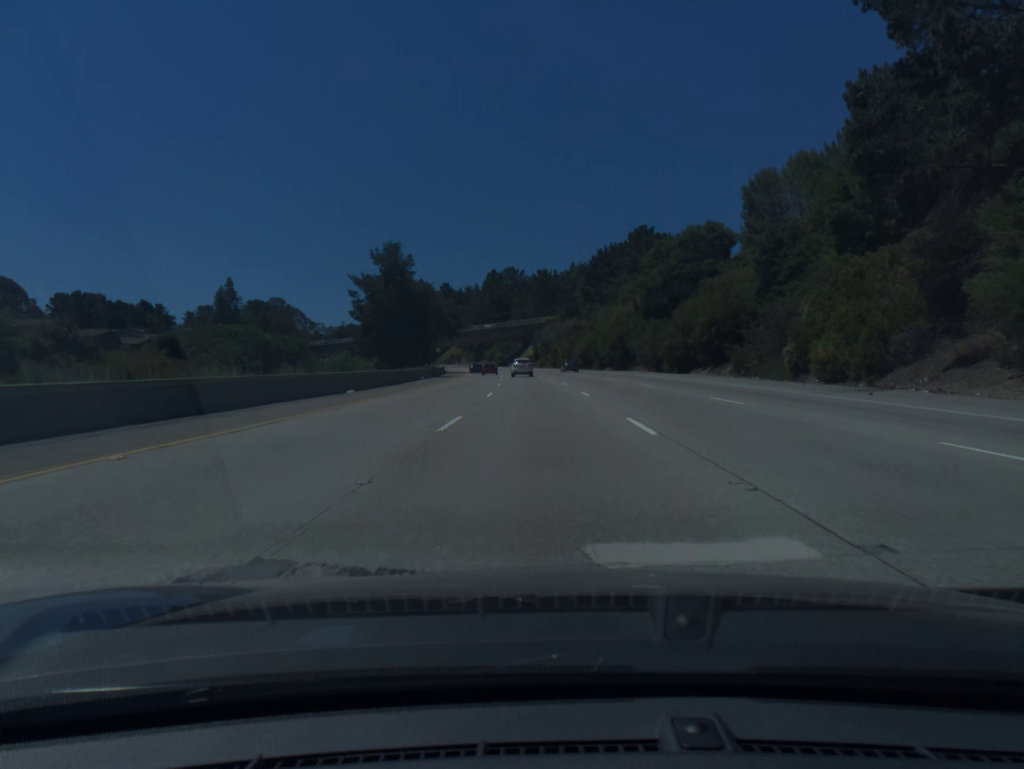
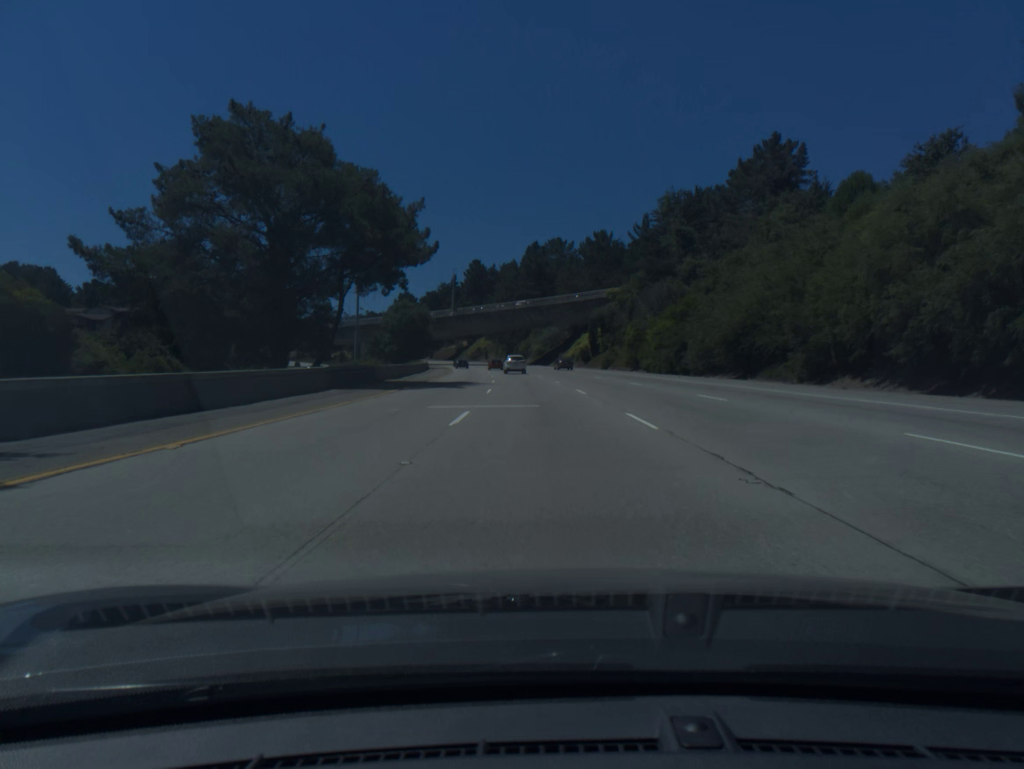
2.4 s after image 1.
(-2.1, +71.7) m; -3°
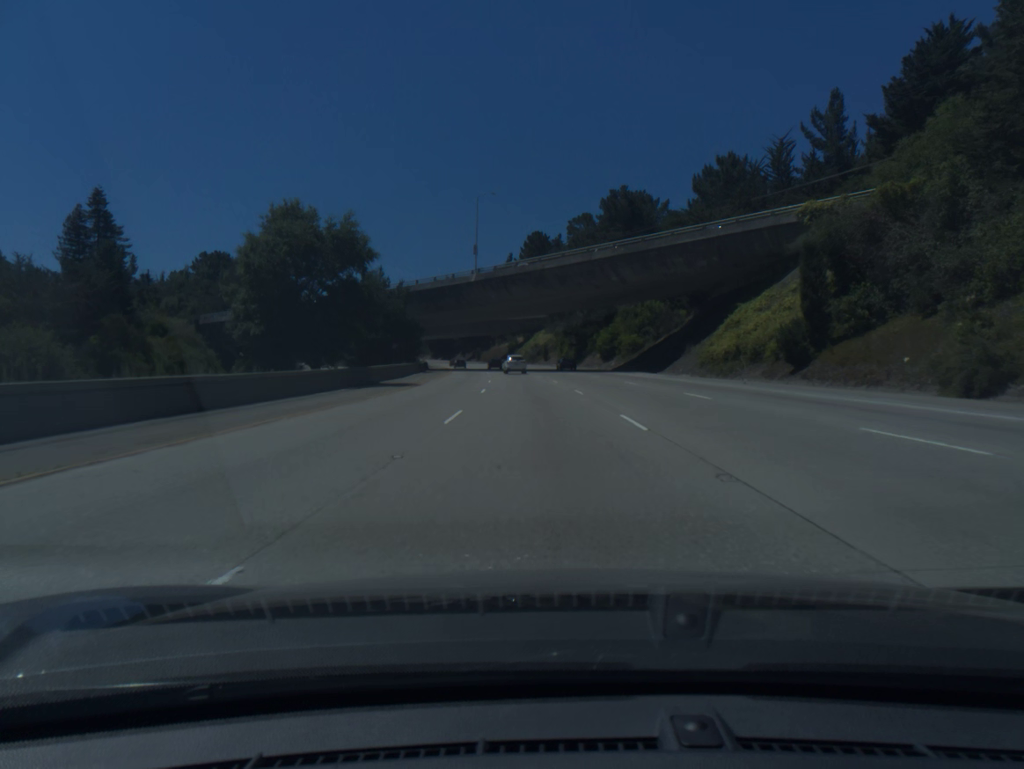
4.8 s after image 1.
(-2.9, +72.1) m; -5°
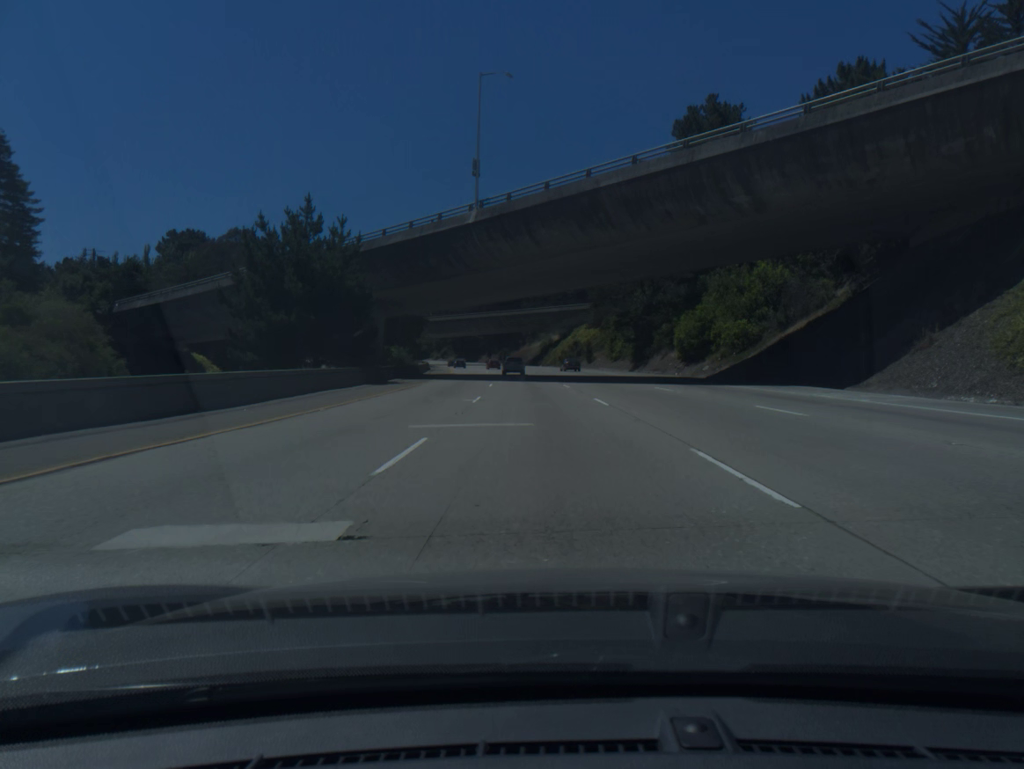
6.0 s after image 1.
(-0.8, +36.2) m; -3°
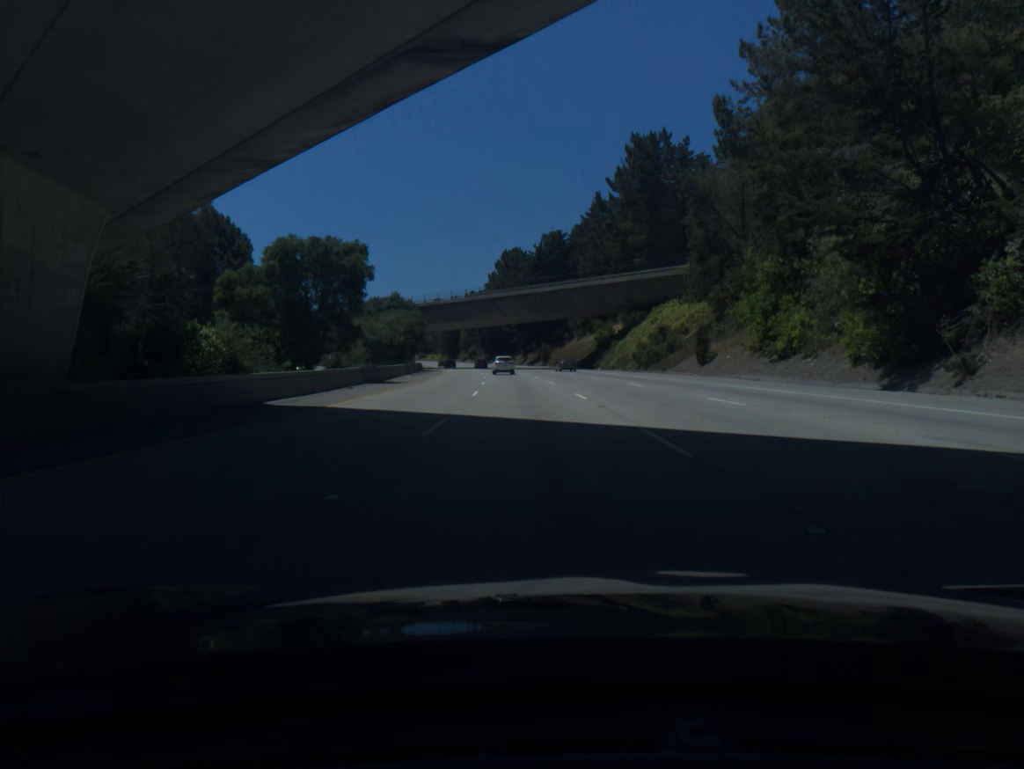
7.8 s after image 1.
(-1.6, +54.2) m; -3°
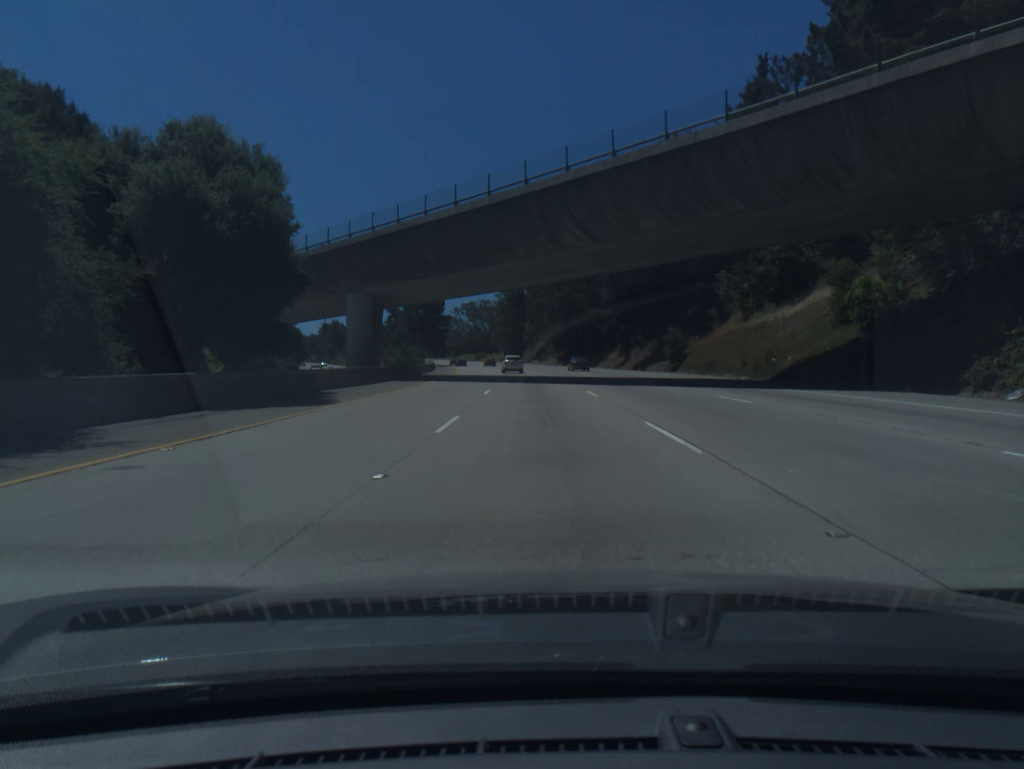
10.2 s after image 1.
(-3.7, +72.4) m; -6°
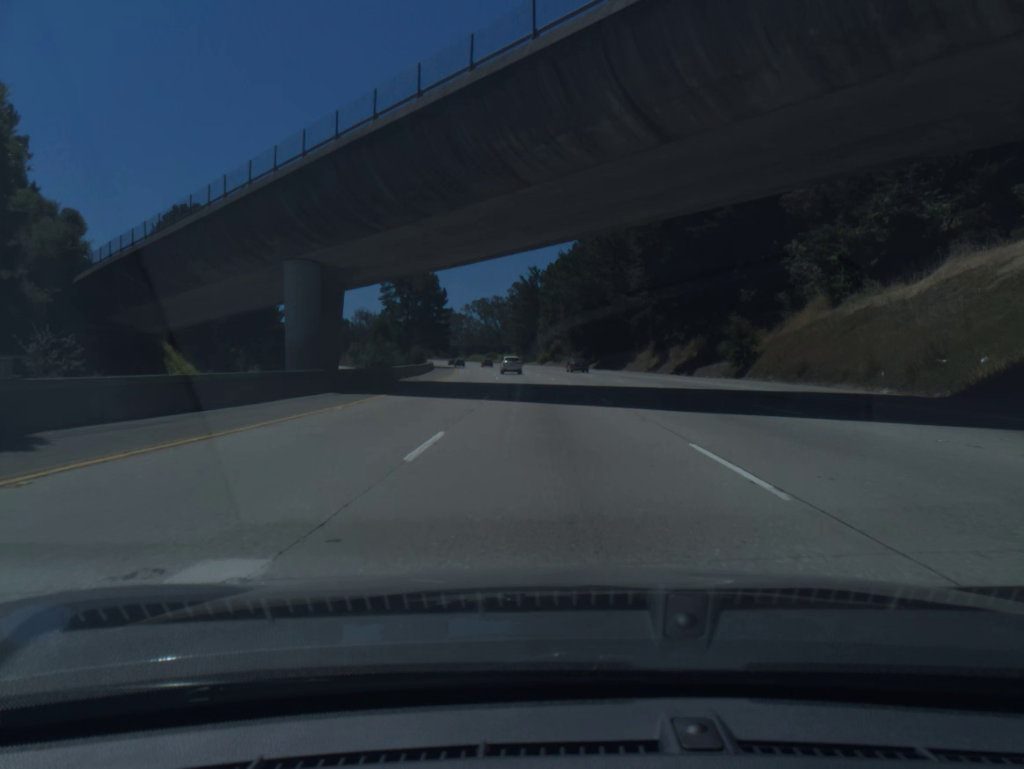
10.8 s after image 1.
(-0.2, +18.1) m; -1°
